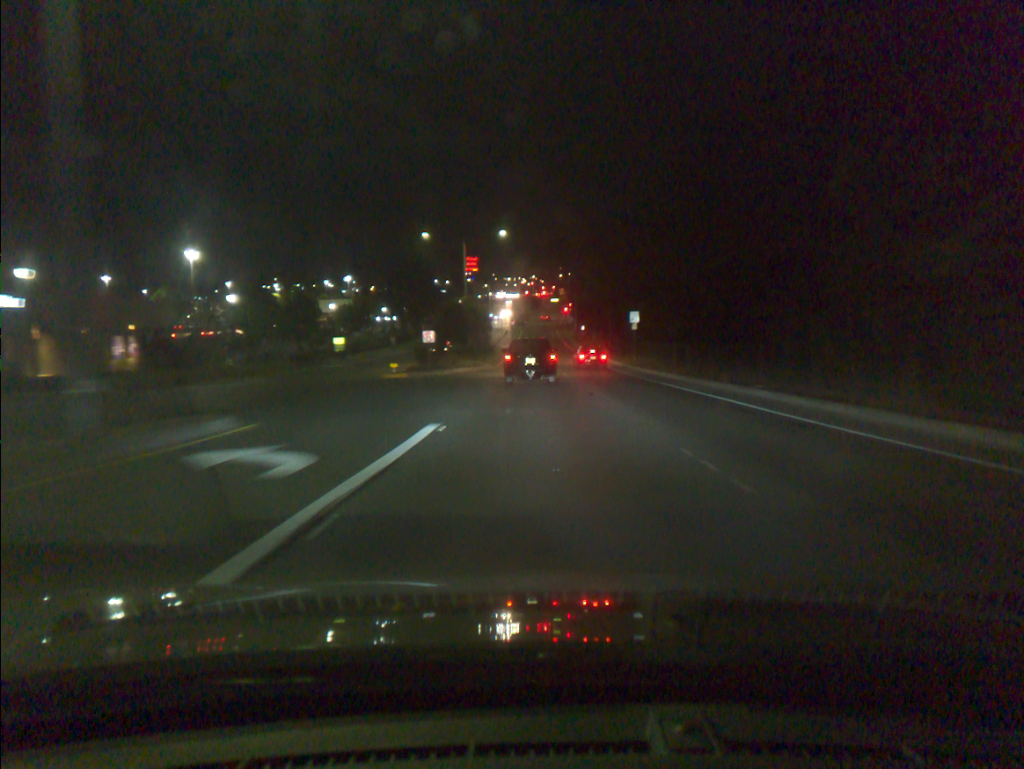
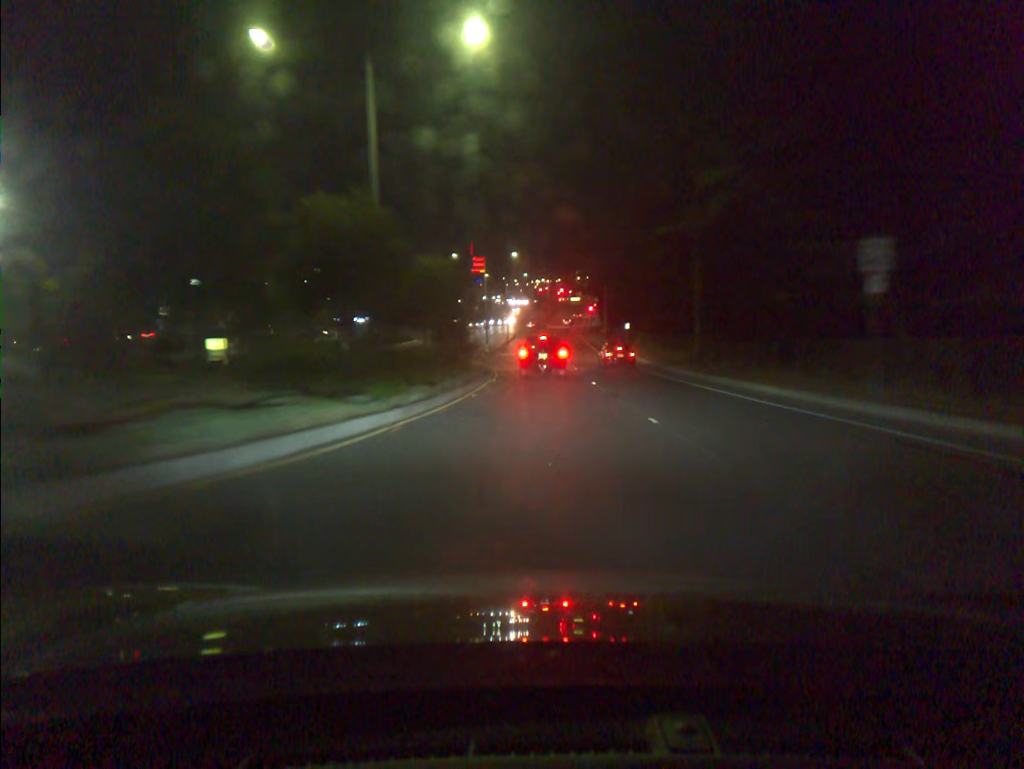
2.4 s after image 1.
(-0.5, +37.6) m; -1°
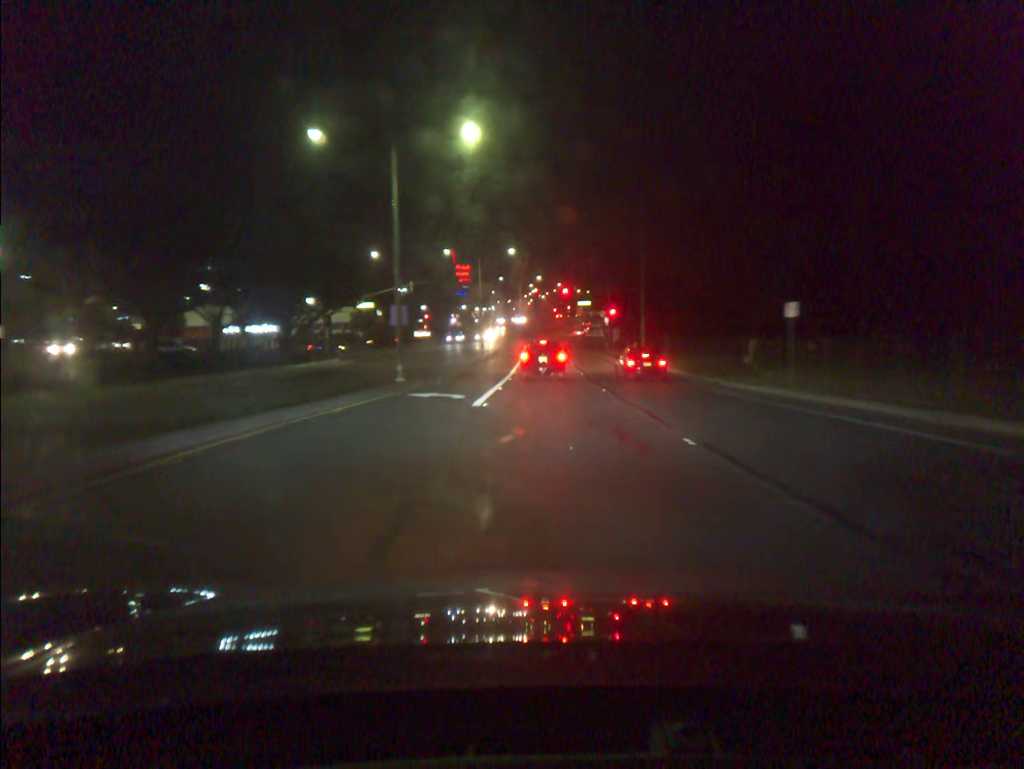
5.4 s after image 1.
(+0.2, +46.8) m; +1°
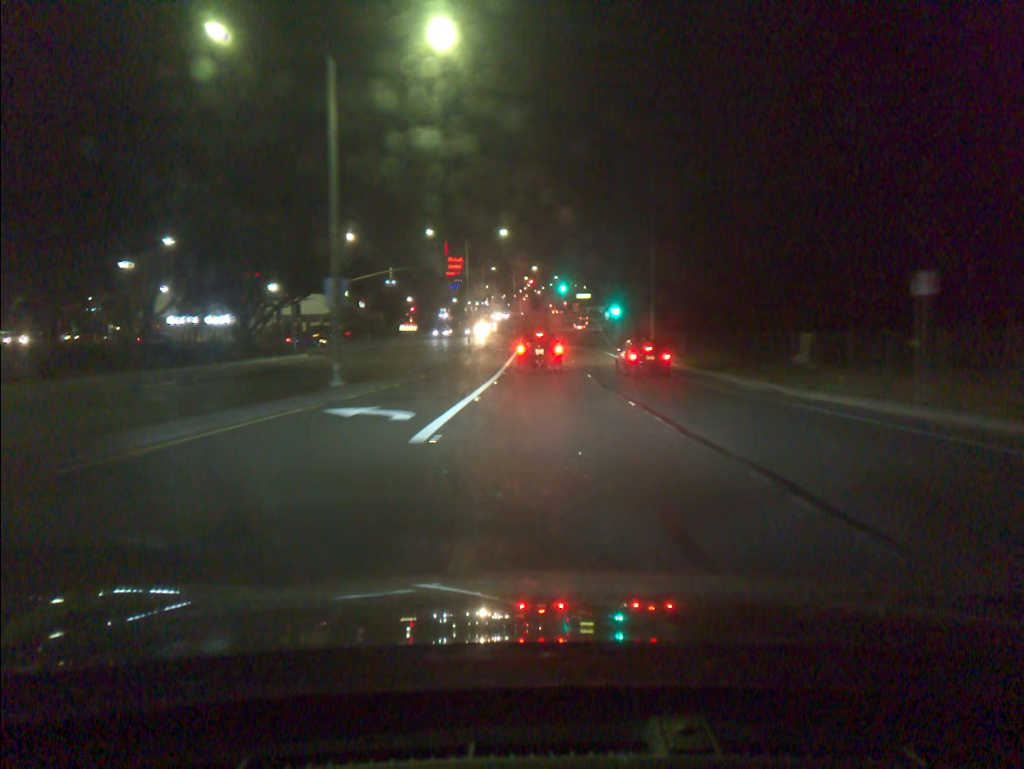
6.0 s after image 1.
(0.0, +8.5) m; 0°
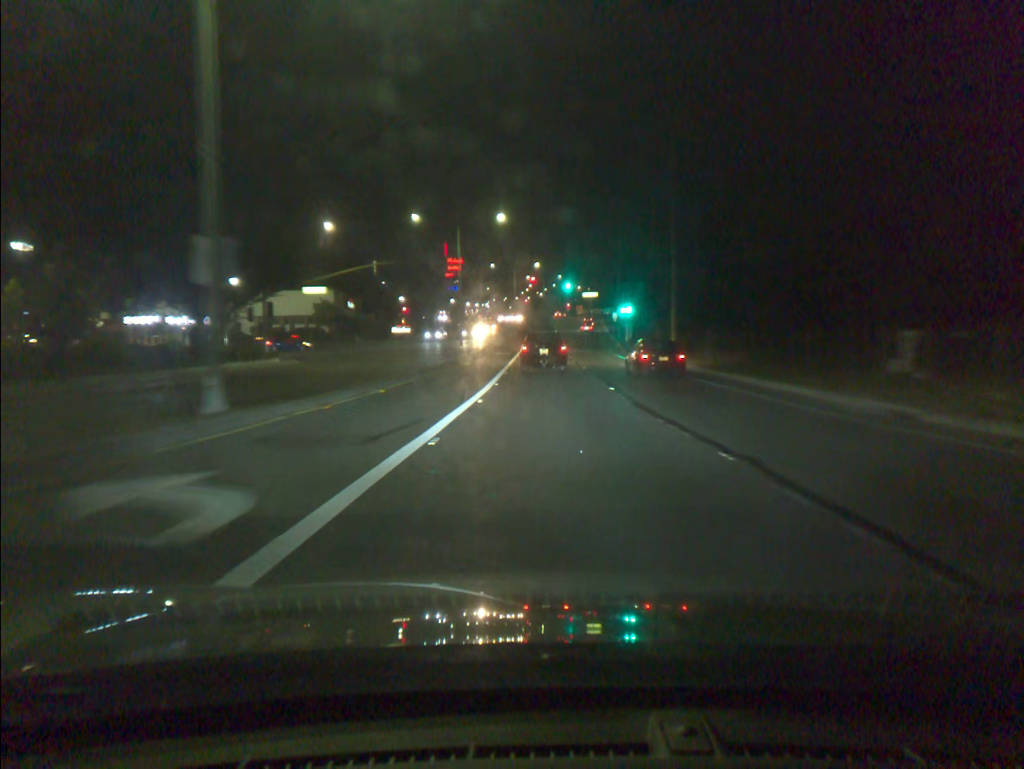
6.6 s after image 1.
(0.0, +8.2) m; 0°
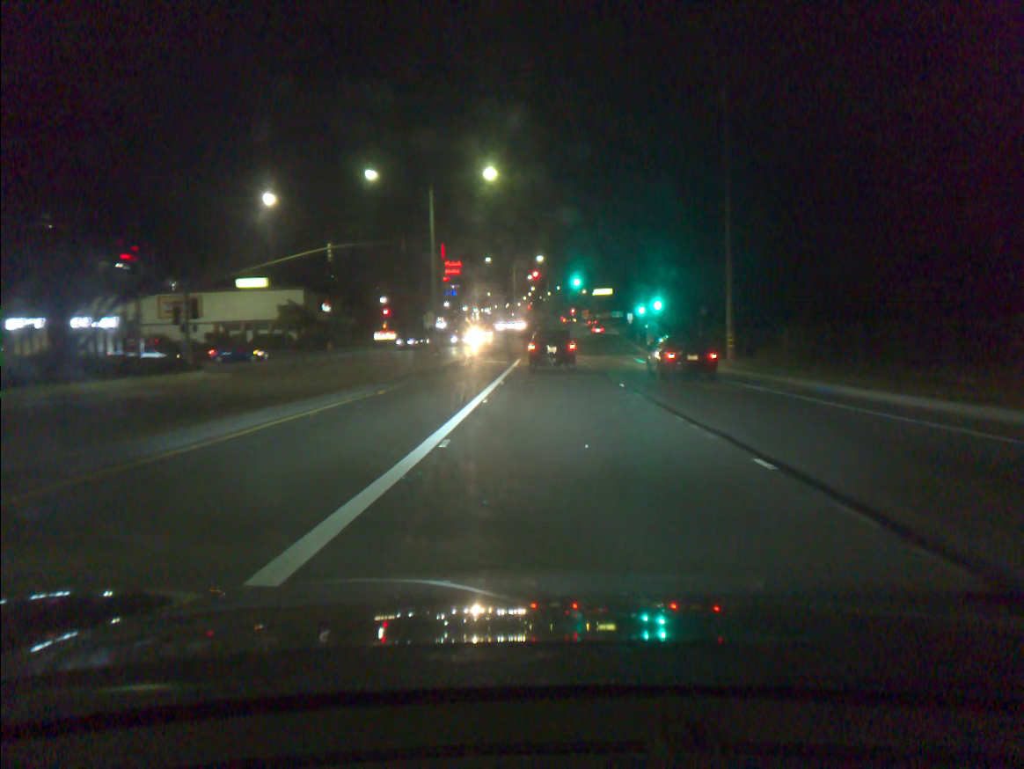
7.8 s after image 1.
(0.0, +15.3) m; 0°
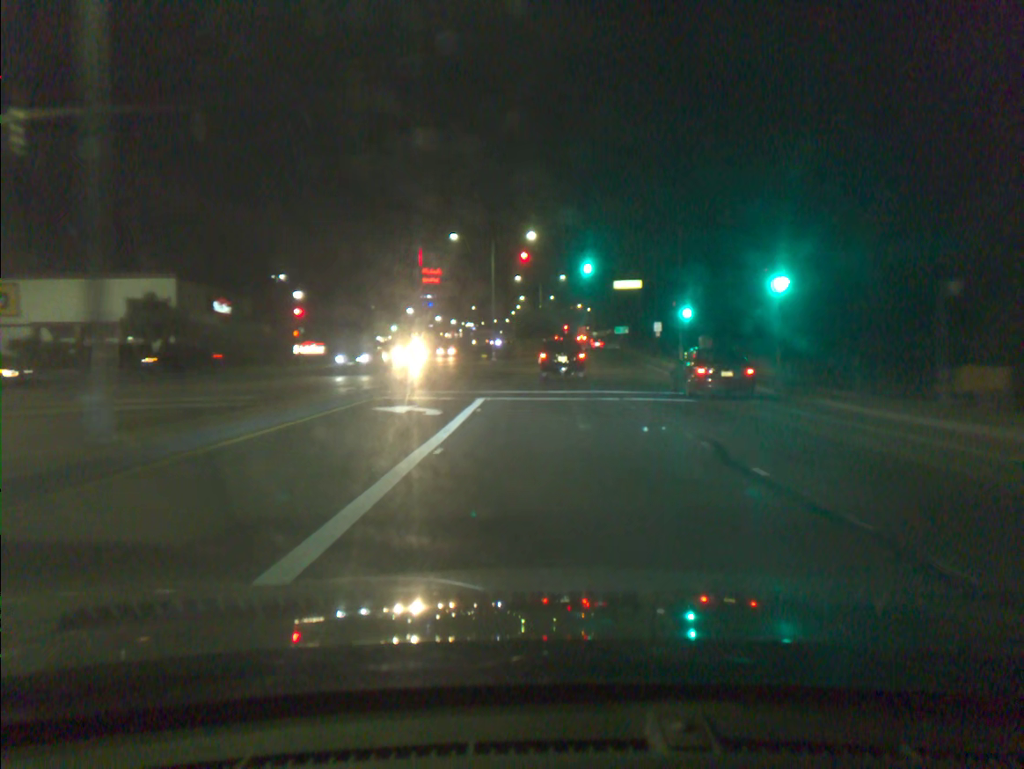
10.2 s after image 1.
(+0.1, +29.1) m; +1°
